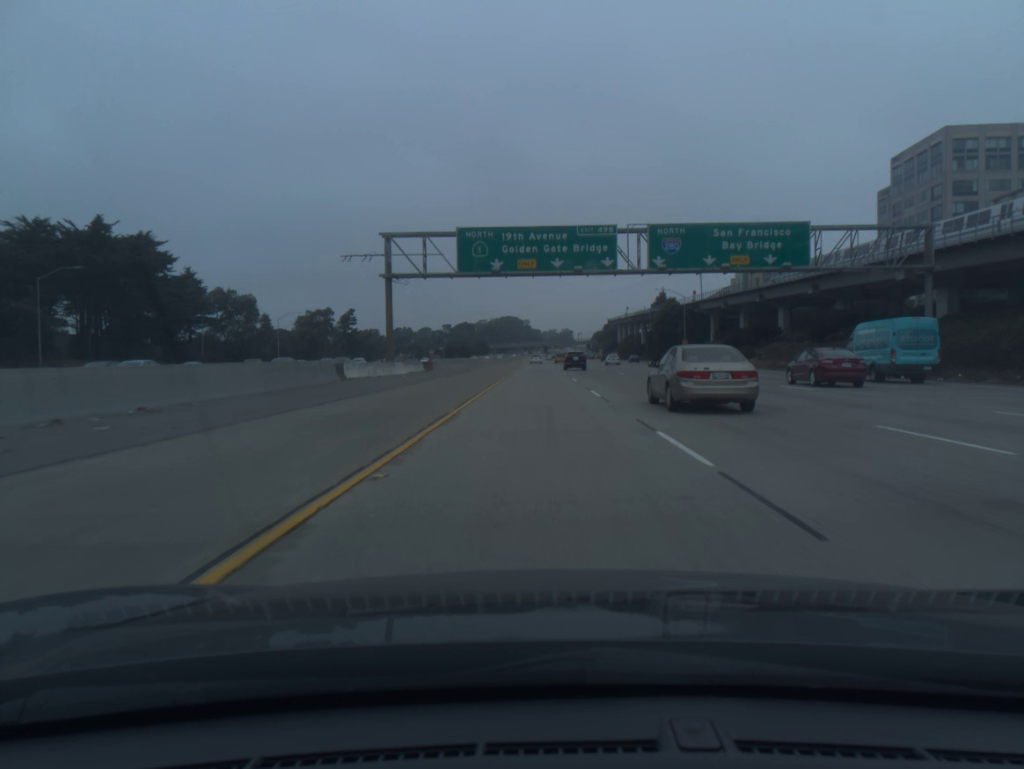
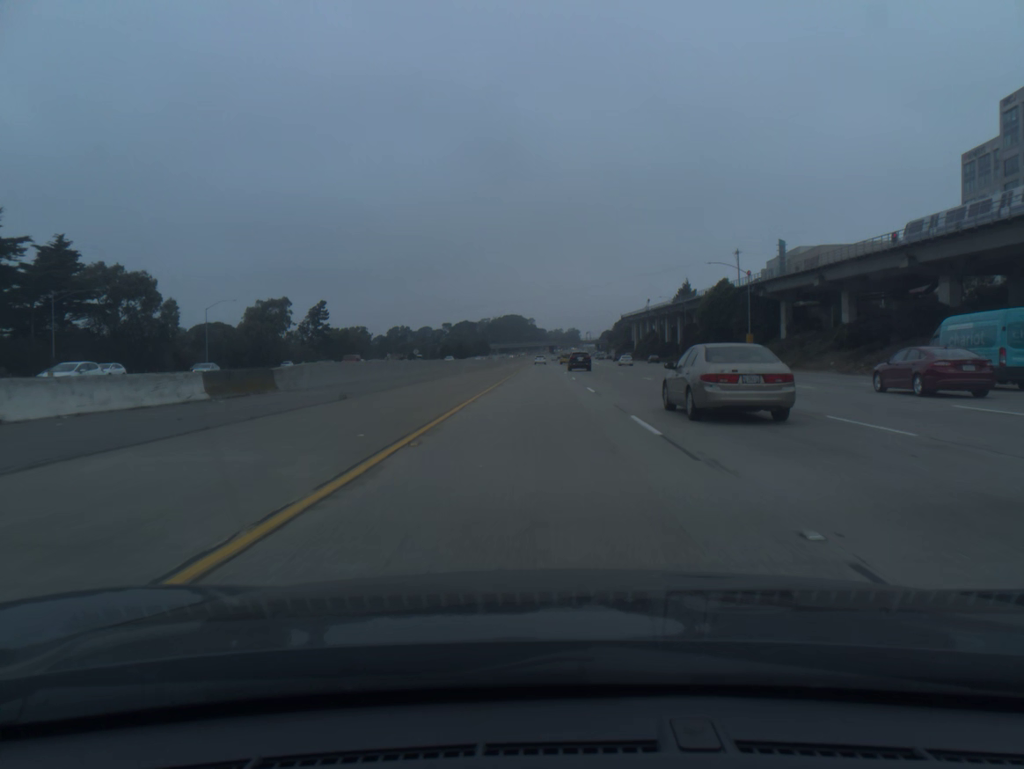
(-0.1, +40.5) m; 0°
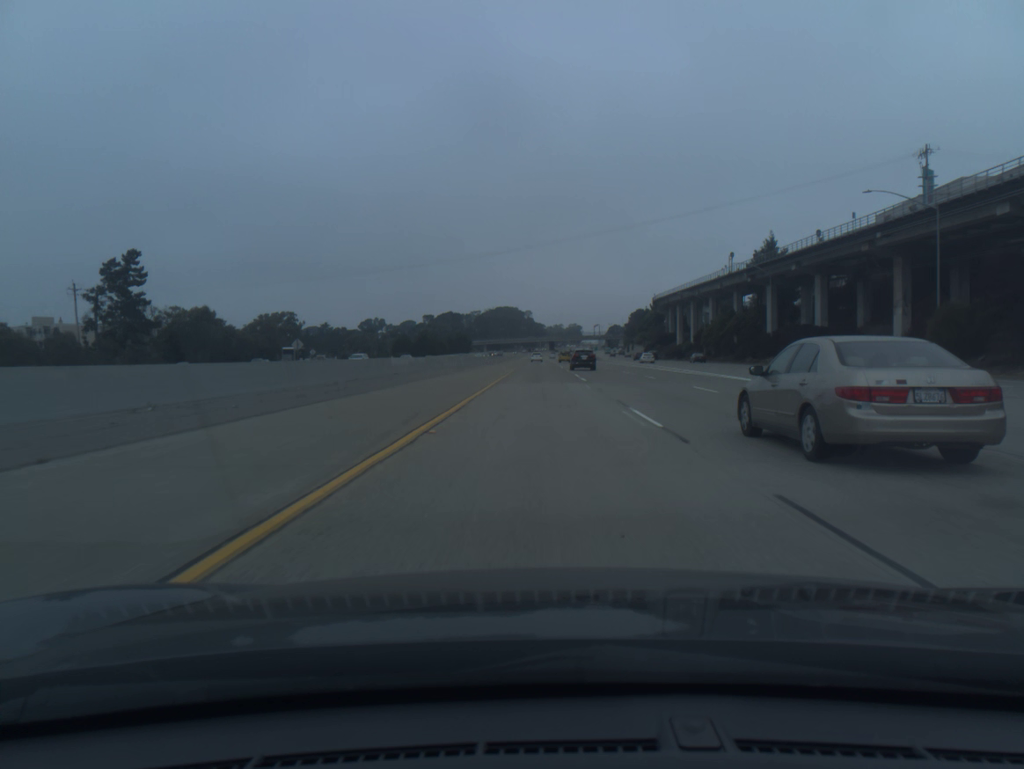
(-0.2, +100.8) m; 0°
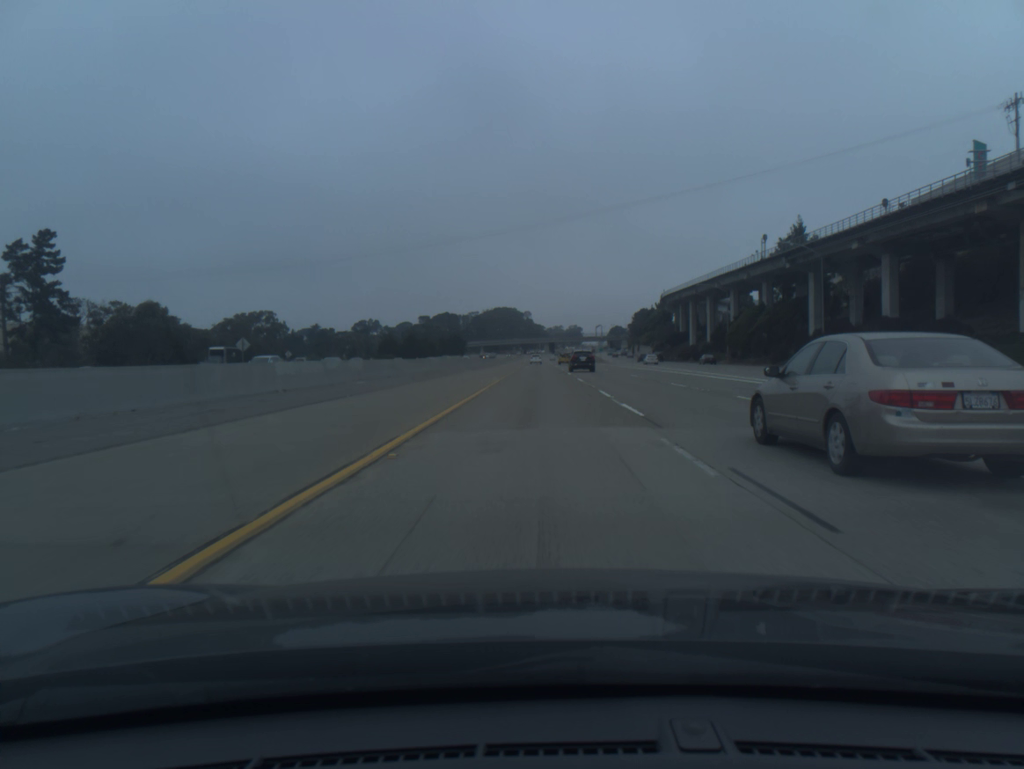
(0.0, +20.1) m; 0°
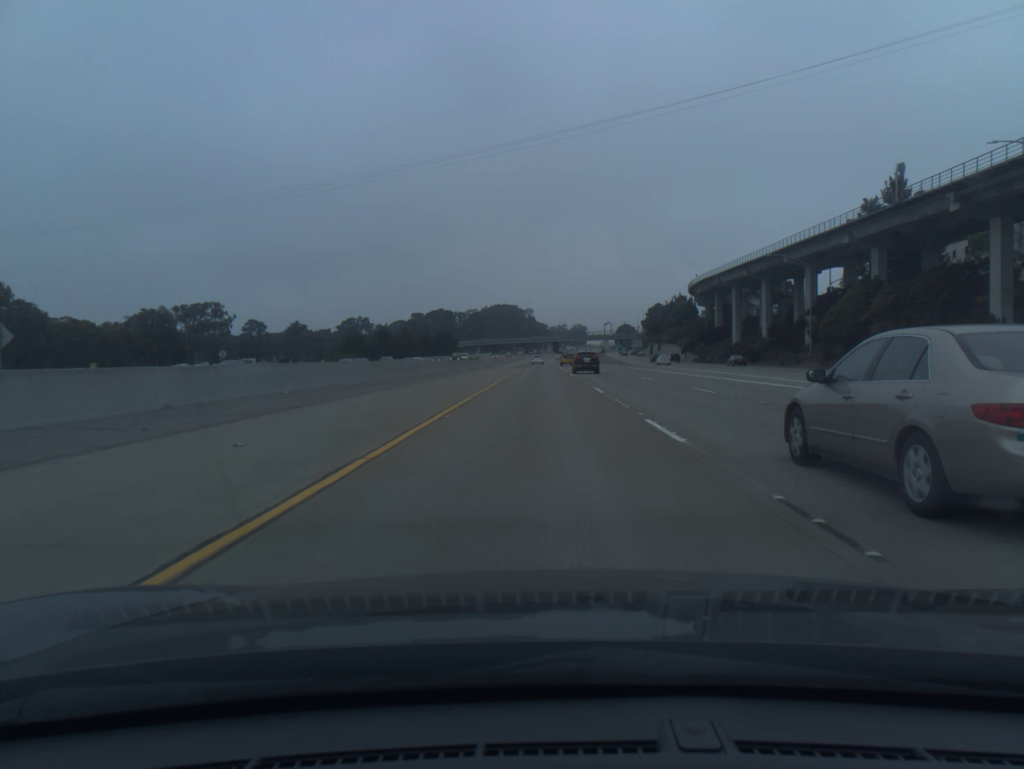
(-0.1, +40.2) m; 0°
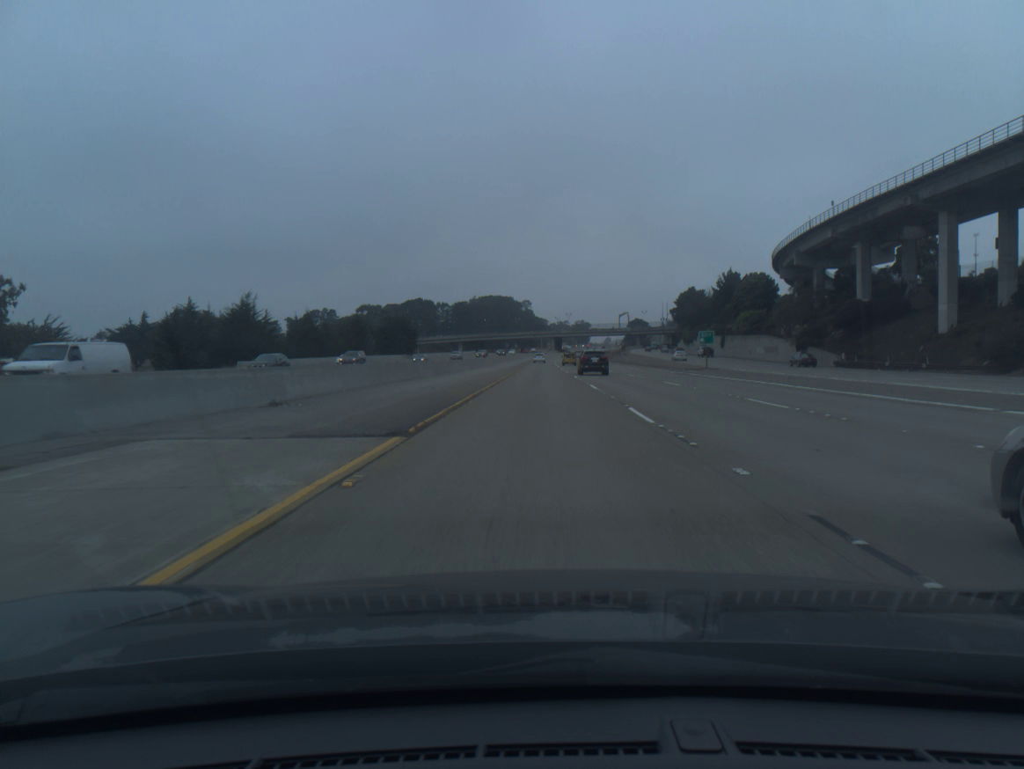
(-0.1, +80.4) m; 0°
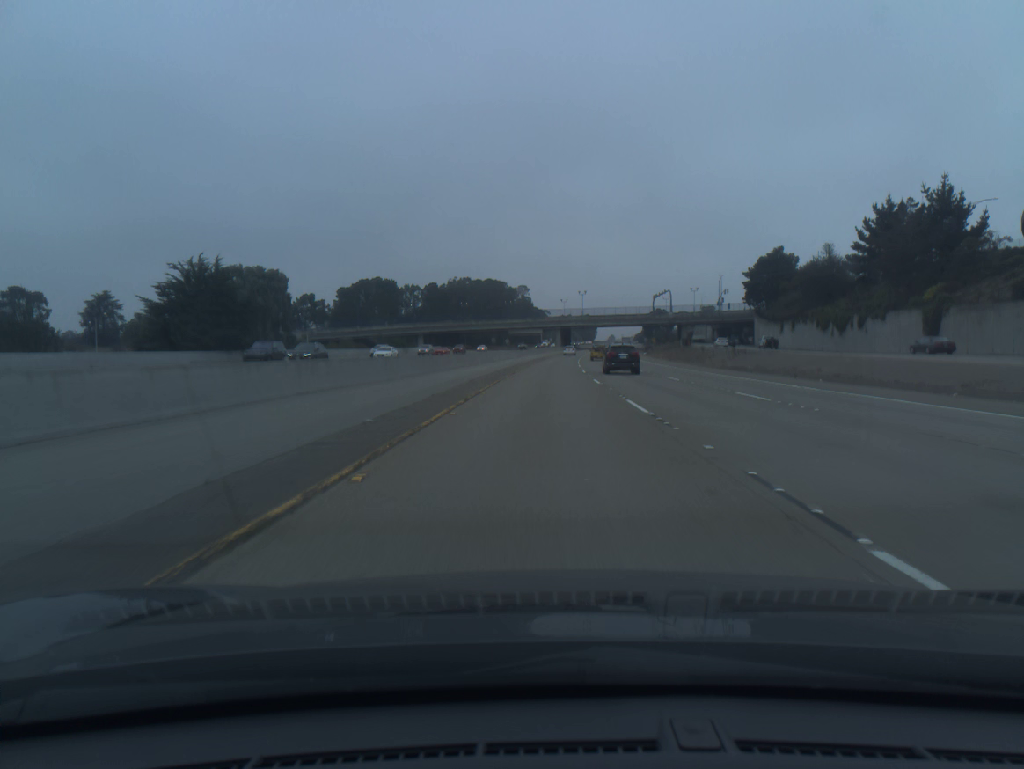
(-0.2, +99.8) m; 0°
